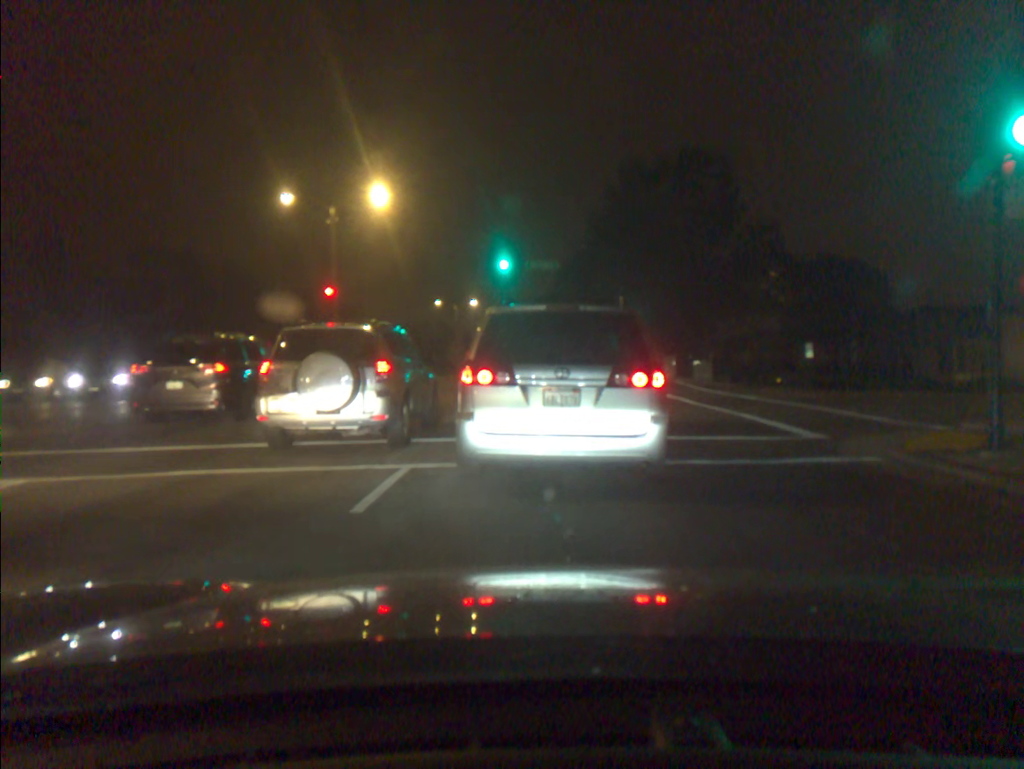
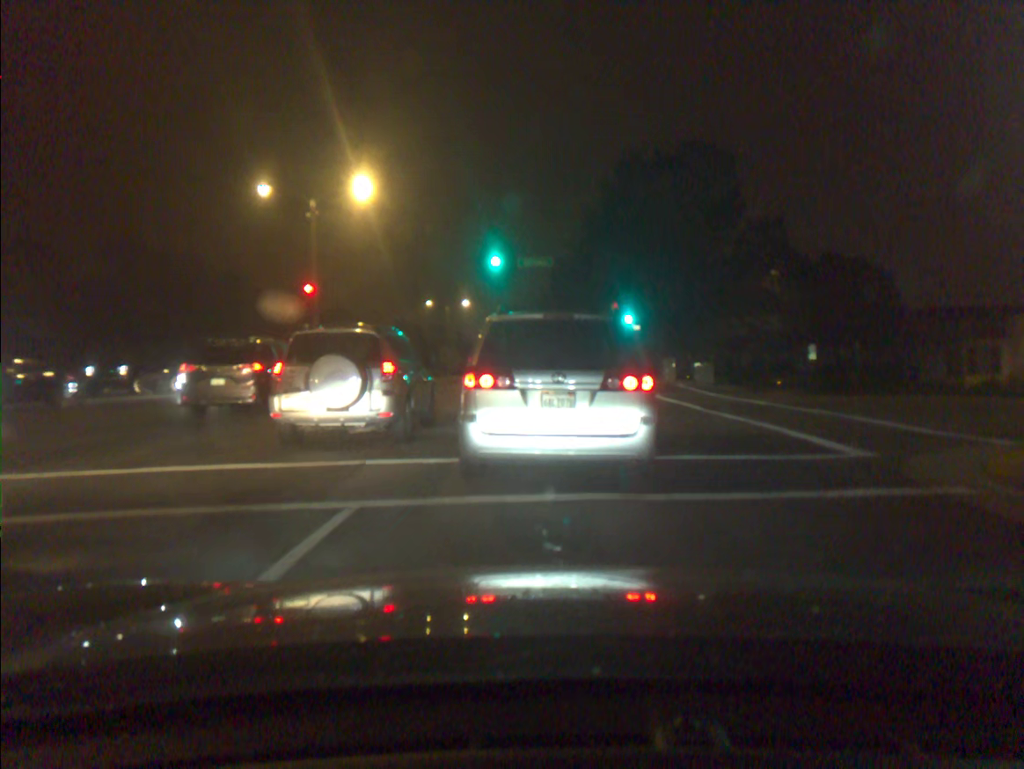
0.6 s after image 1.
(0.0, +2.1) m; 0°
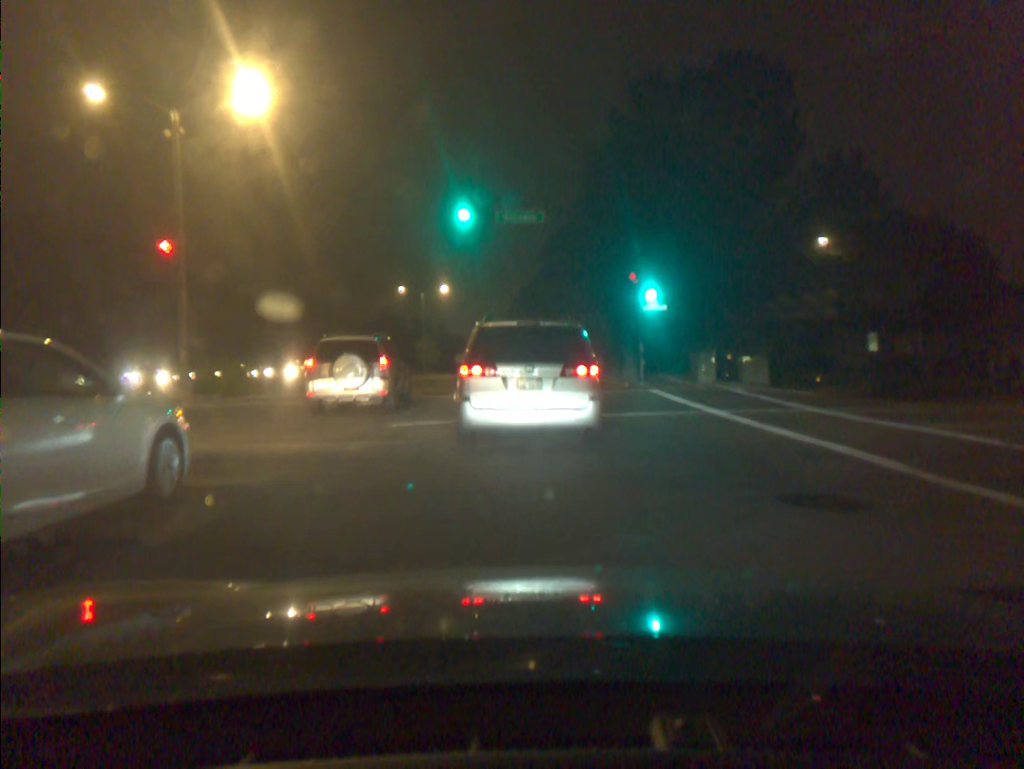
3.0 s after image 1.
(+0.2, +11.9) m; 0°
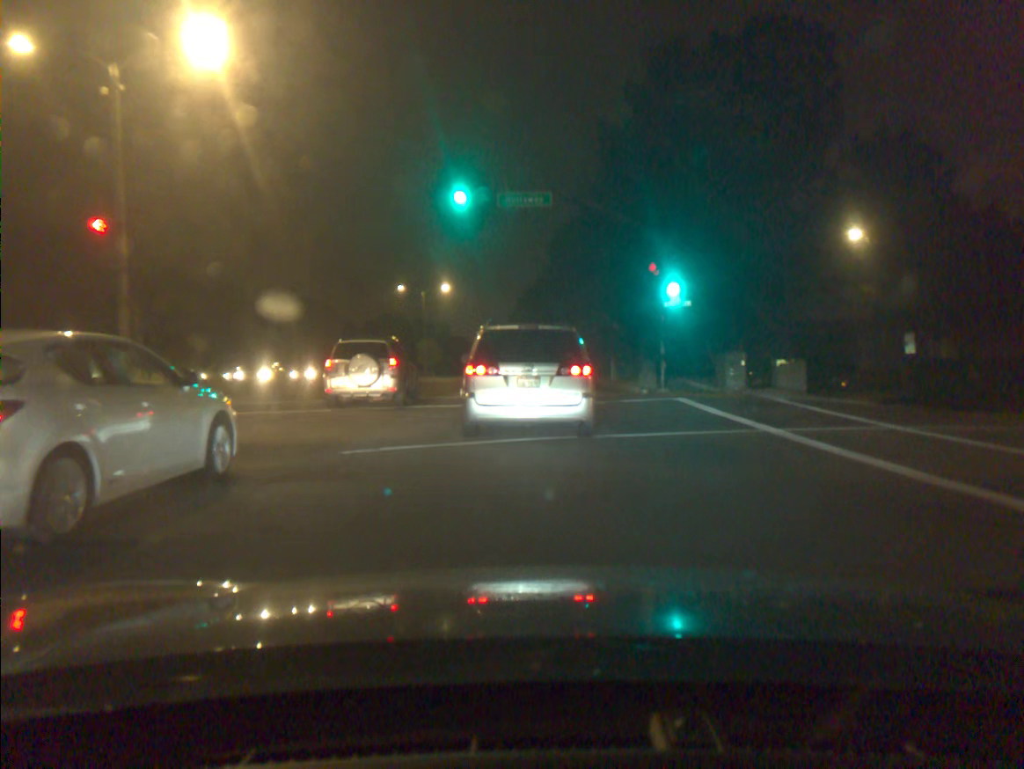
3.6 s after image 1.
(0.0, +3.6) m; 0°
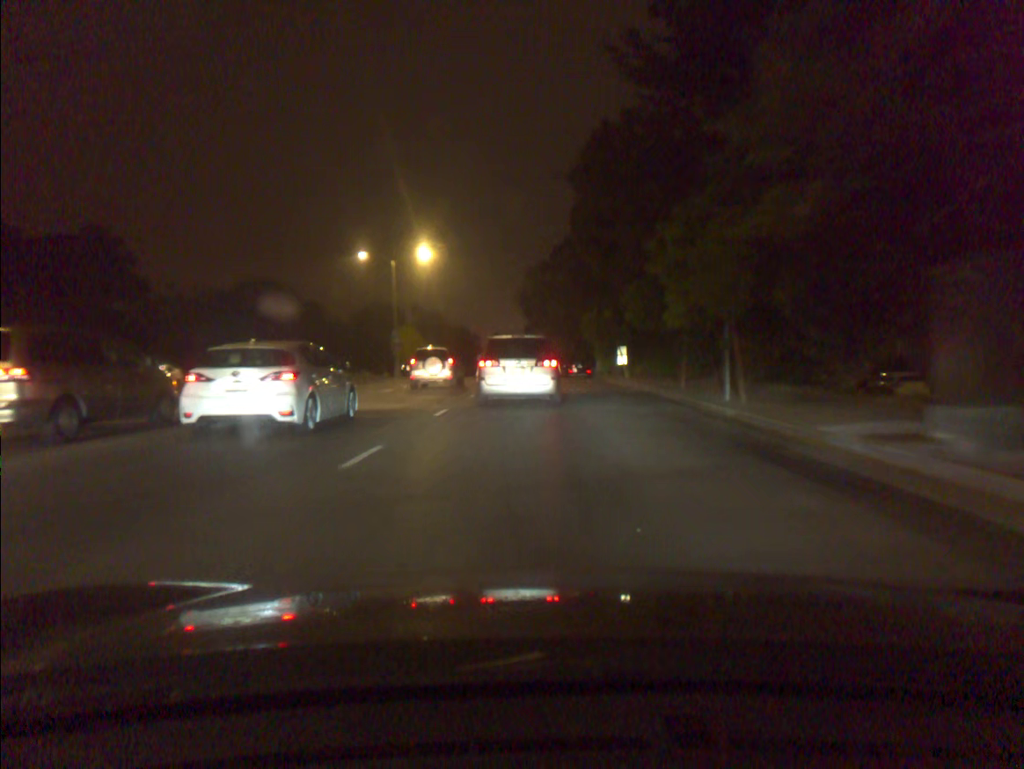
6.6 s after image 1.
(-0.2, +22.3) m; -1°
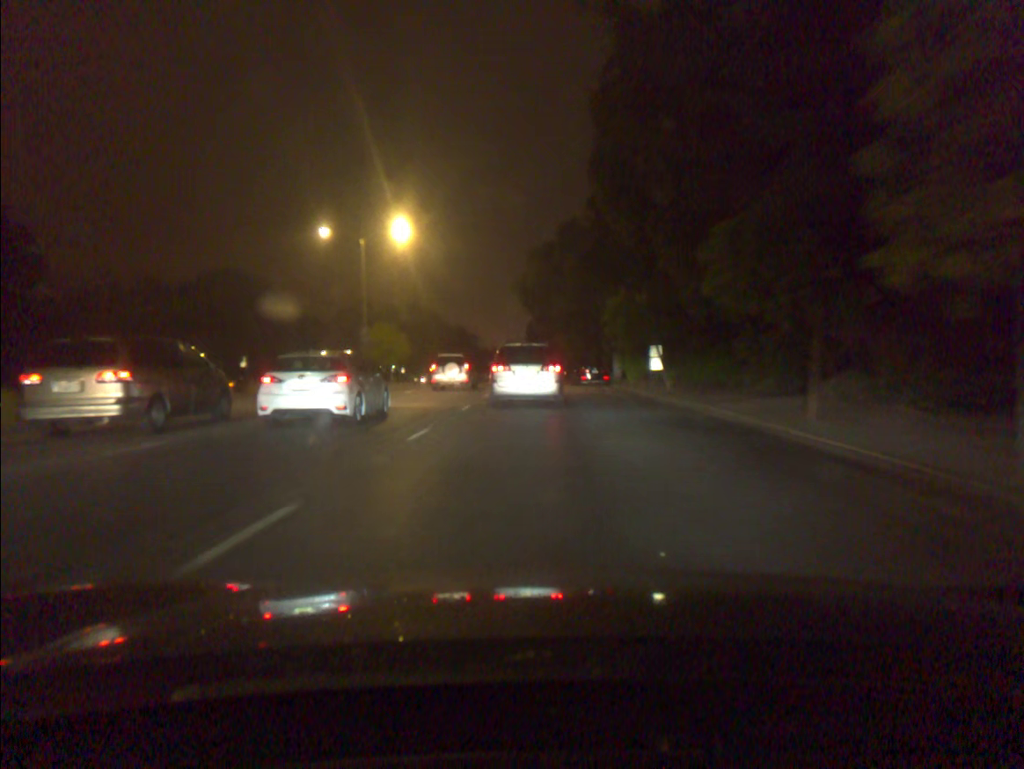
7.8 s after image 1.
(0.0, +11.0) m; 0°
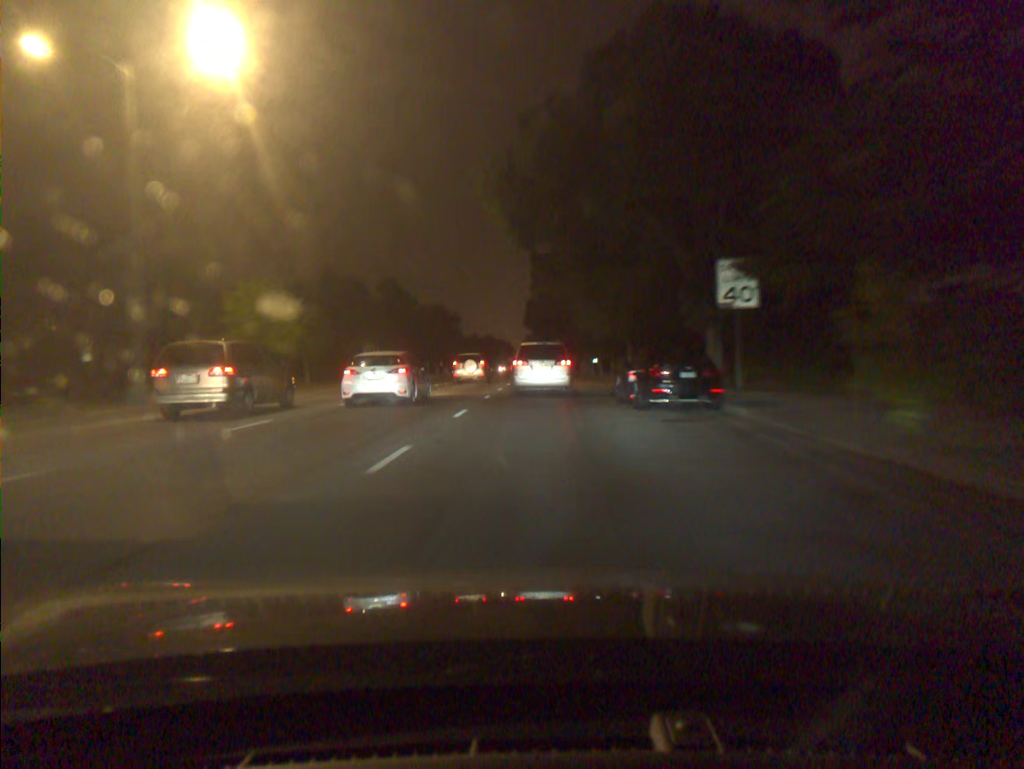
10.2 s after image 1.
(-0.1, +25.5) m; 0°
